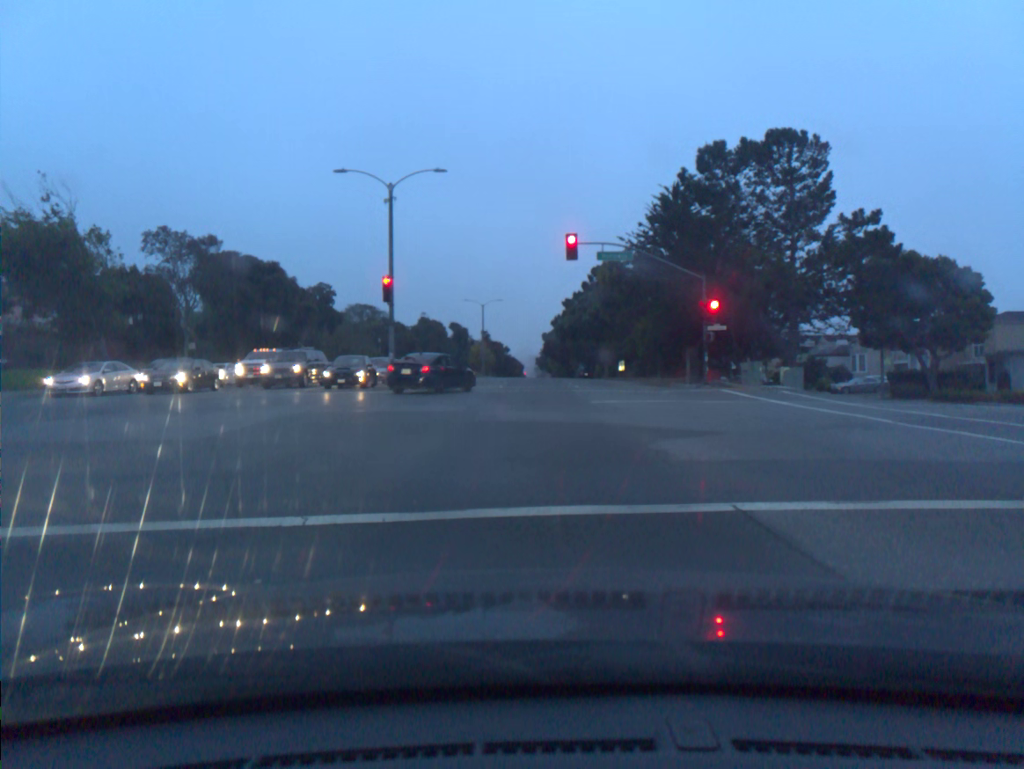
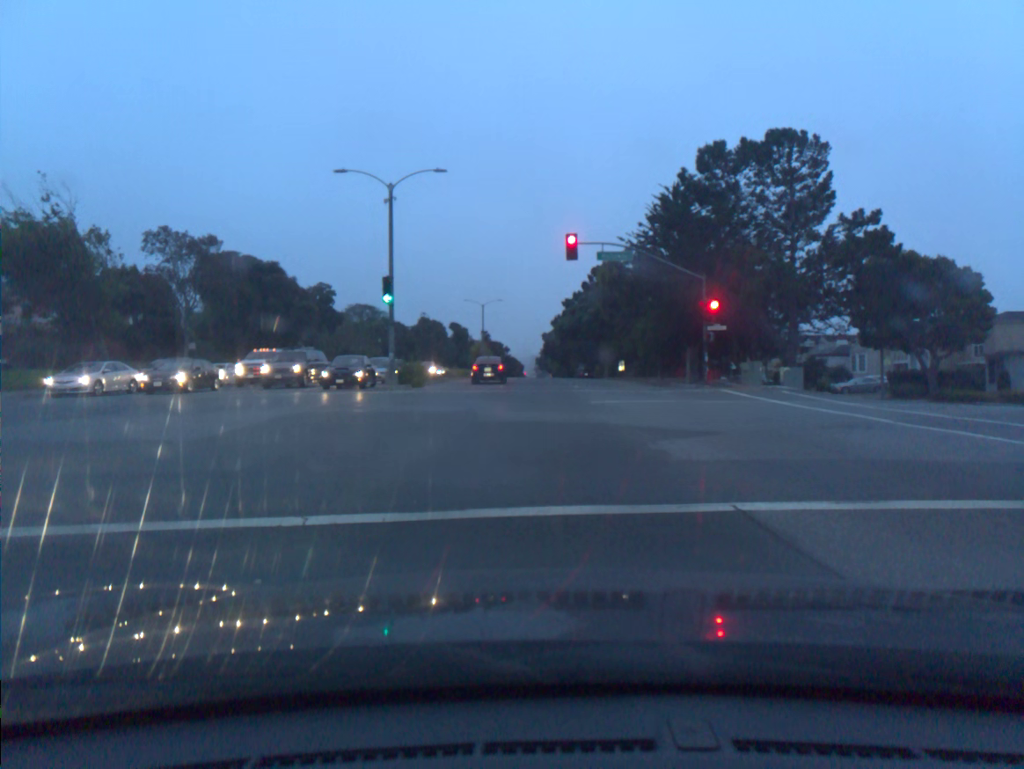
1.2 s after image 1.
(0.0, 0.0) m; 0°
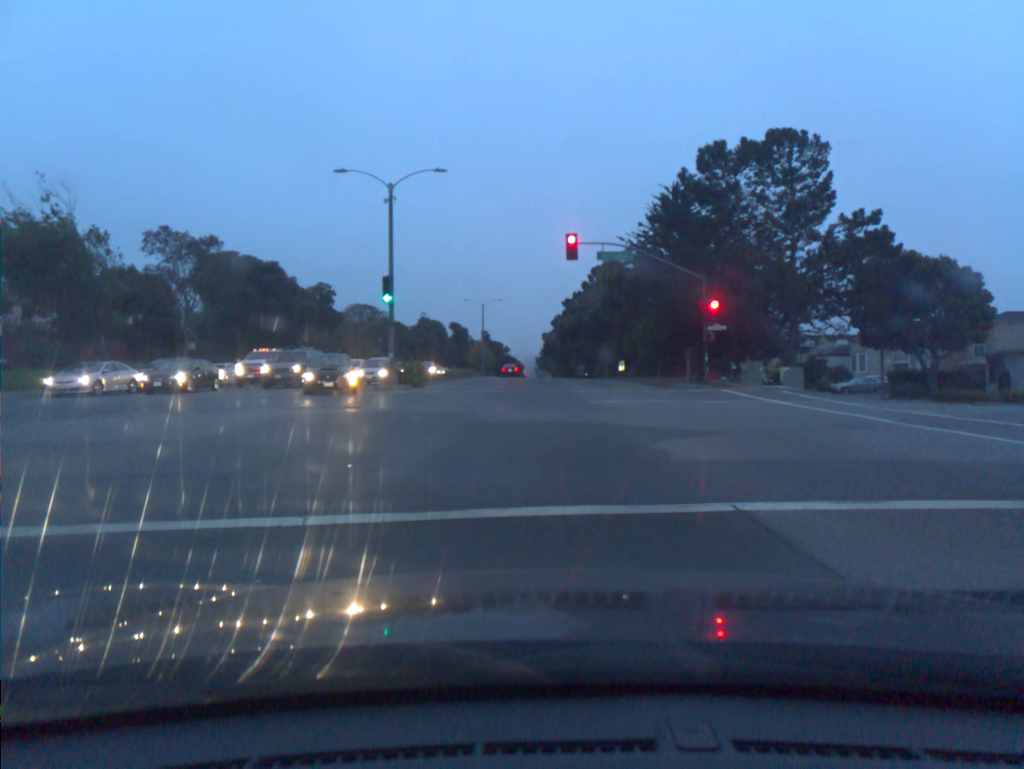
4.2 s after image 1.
(0.0, +0.1) m; 0°
